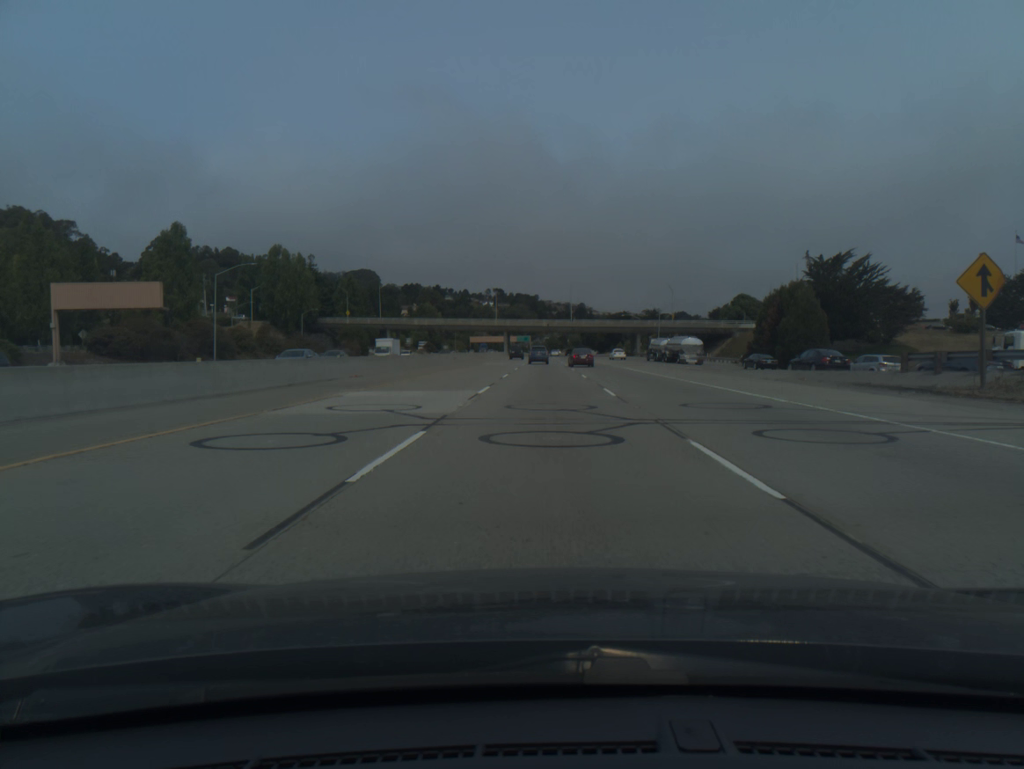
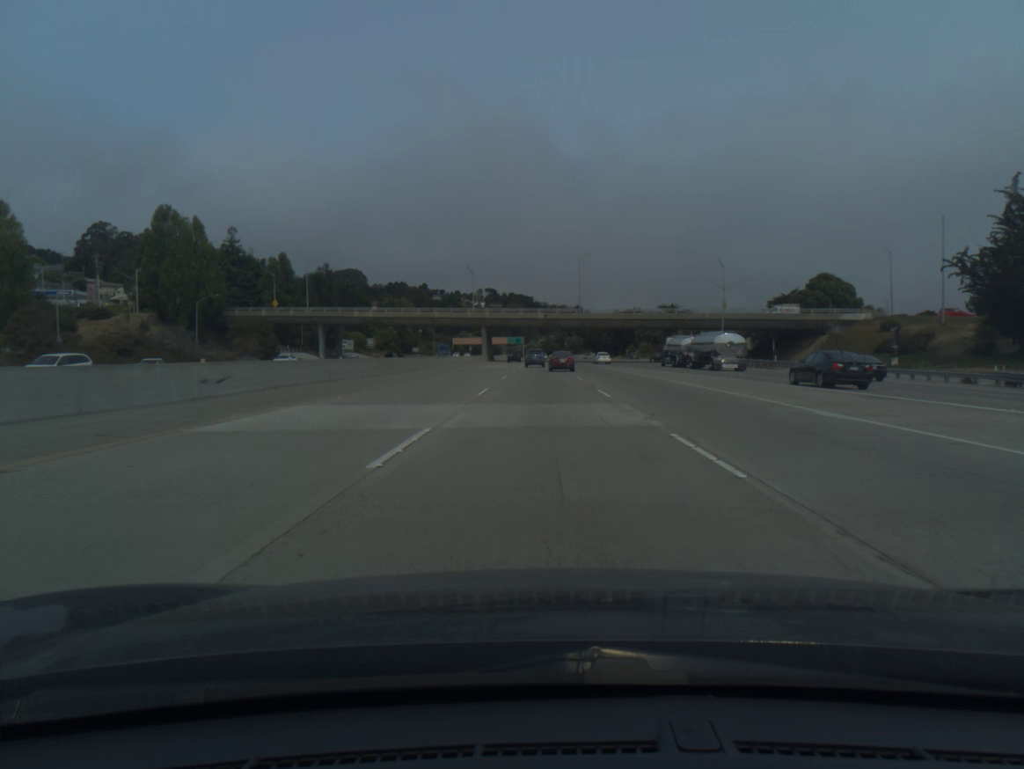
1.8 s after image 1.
(+0.2, +57.8) m; 0°
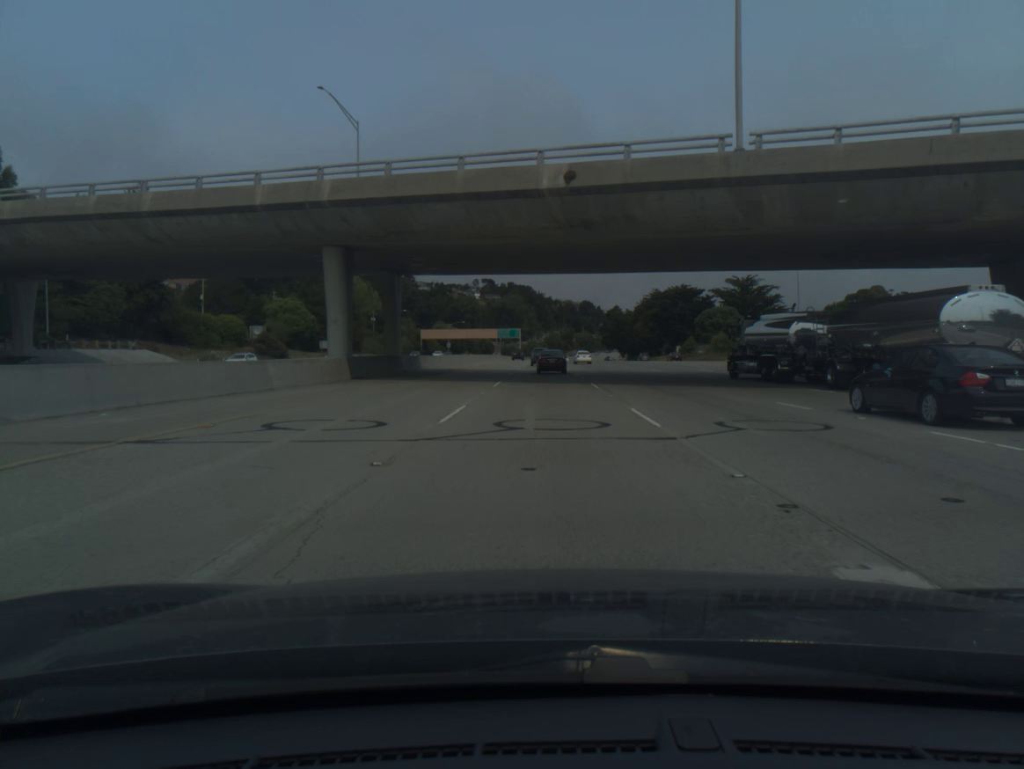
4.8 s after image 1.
(-0.2, +94.8) m; 0°
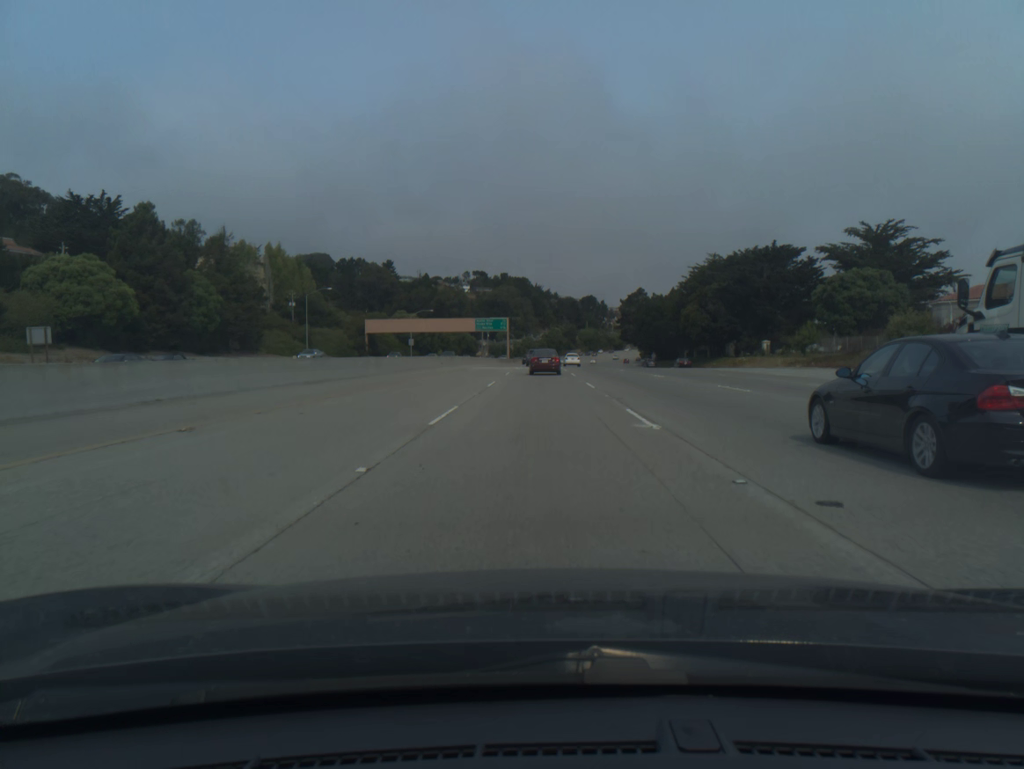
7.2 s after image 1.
(+0.2, +72.1) m; 0°
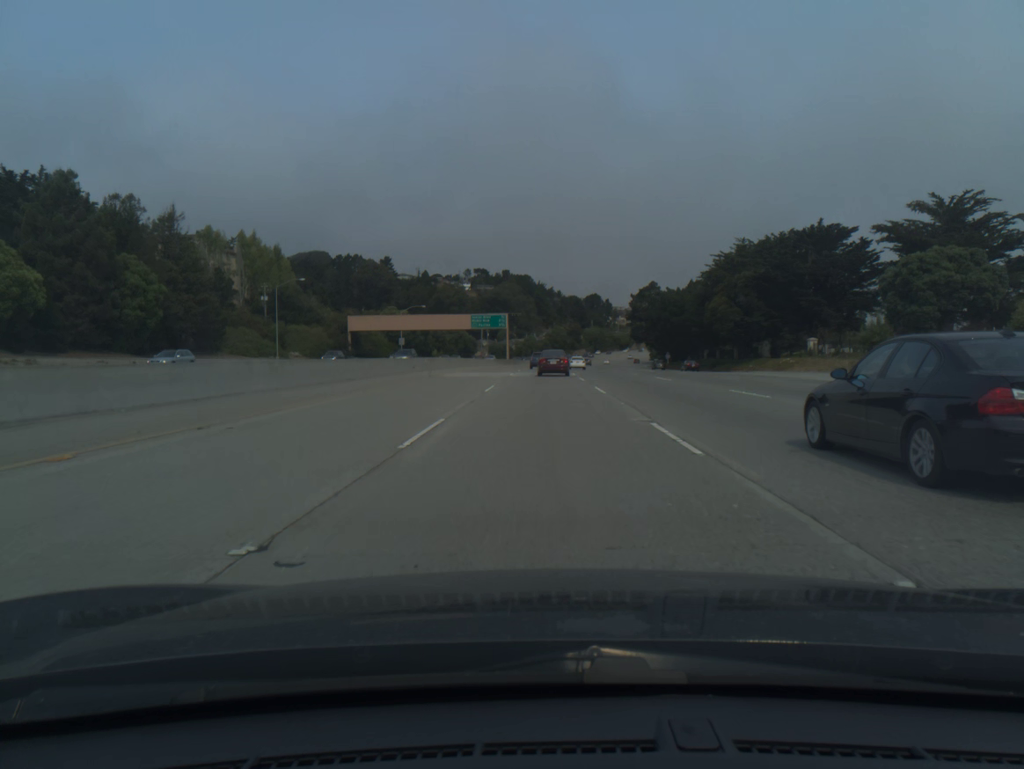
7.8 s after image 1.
(0.0, +17.5) m; 0°
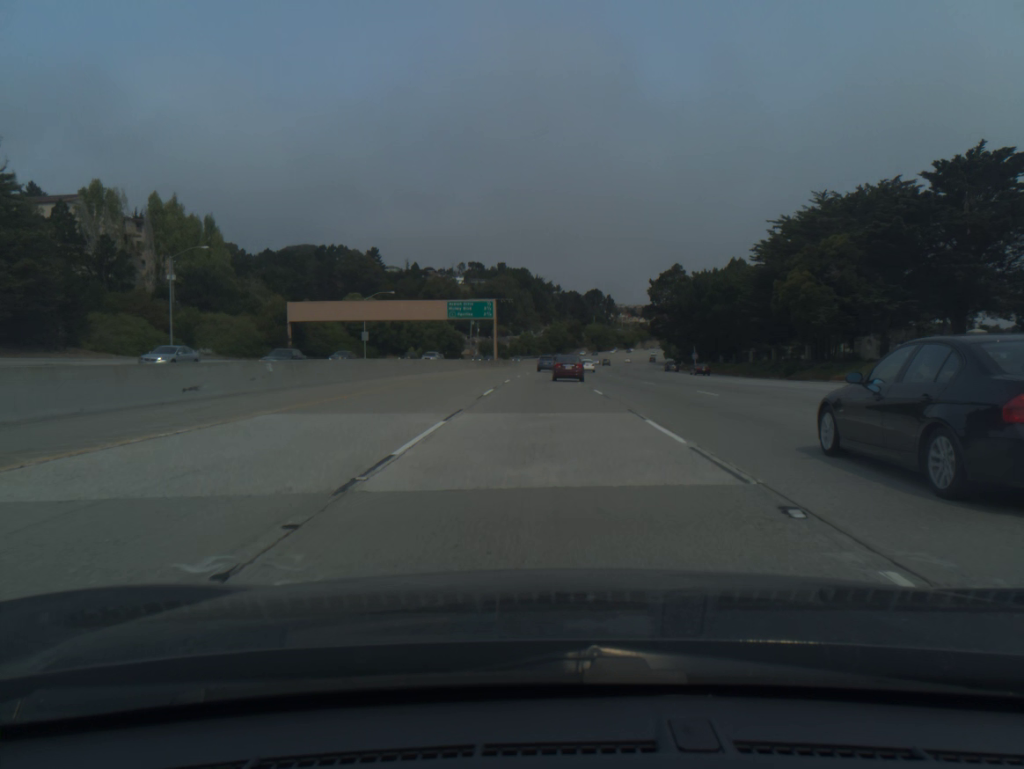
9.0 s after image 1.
(0.0, +34.6) m; 0°
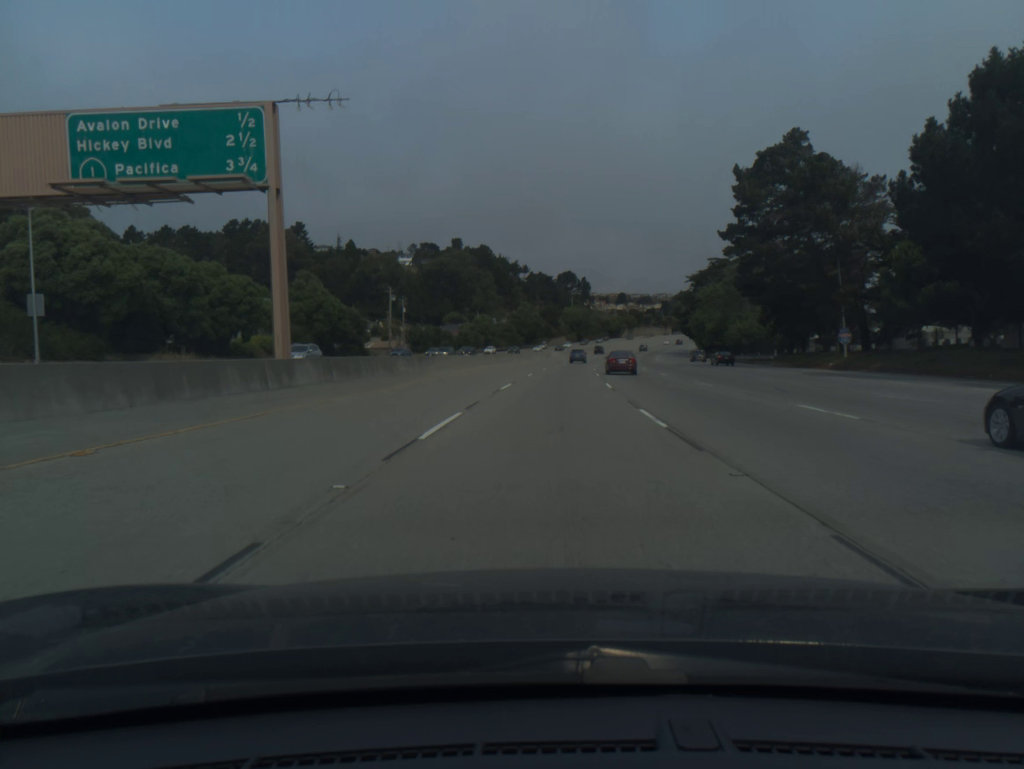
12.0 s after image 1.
(+1.2, +85.2) m; +2°
